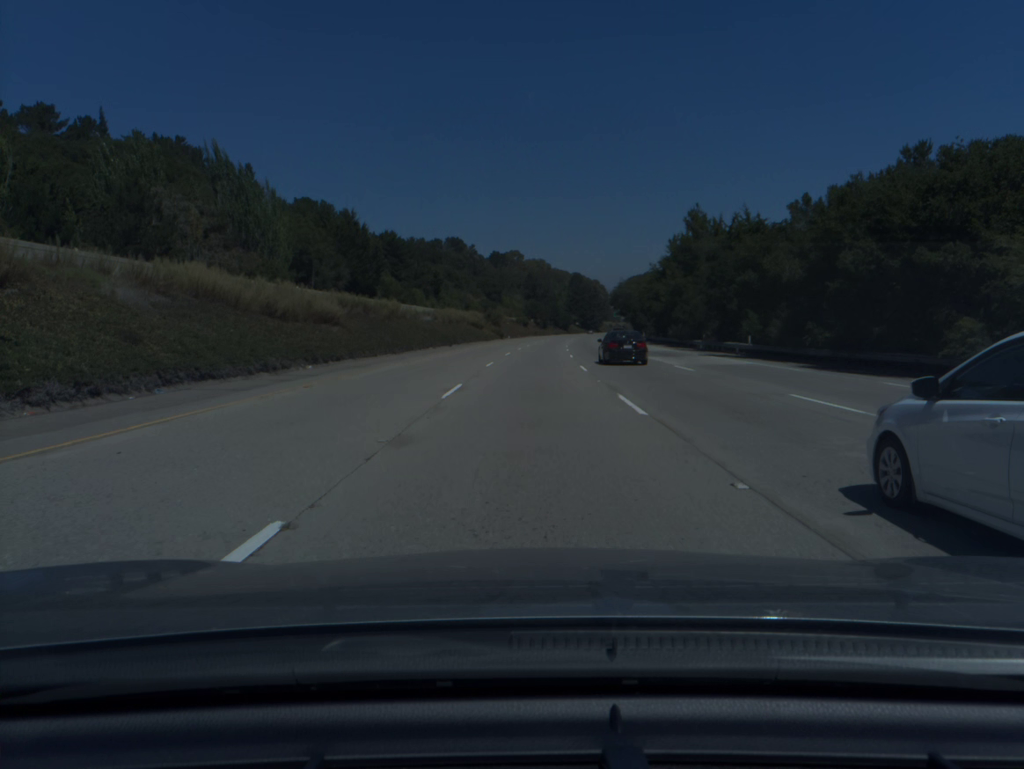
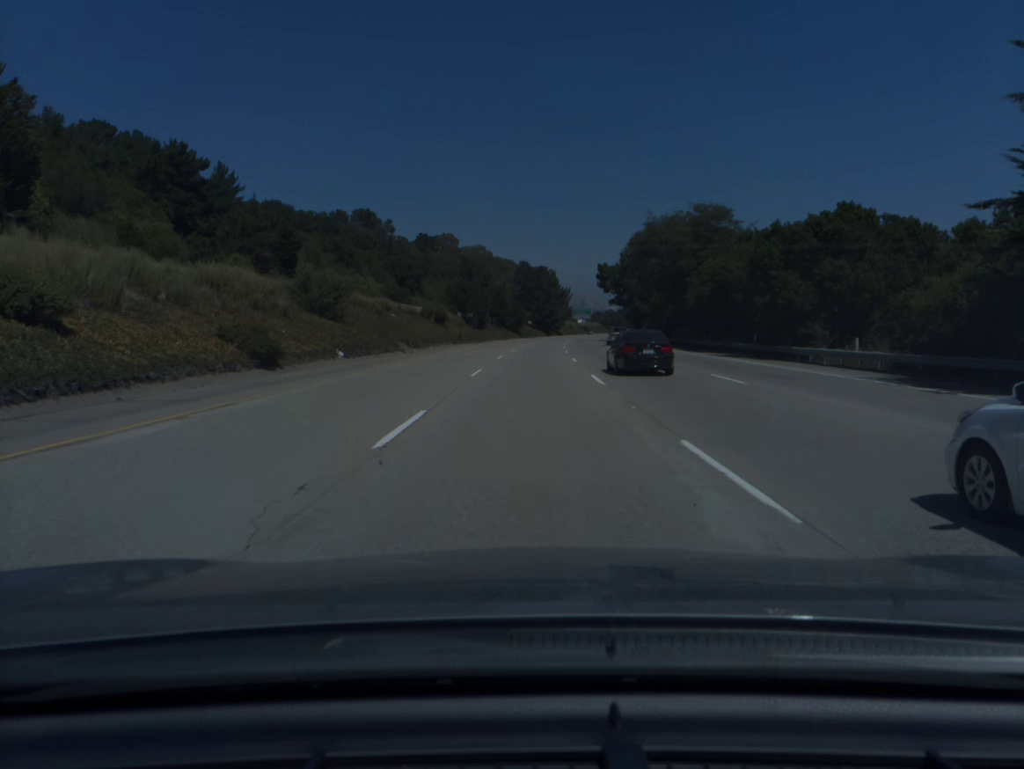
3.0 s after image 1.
(+3.3, +94.5) m; +4°
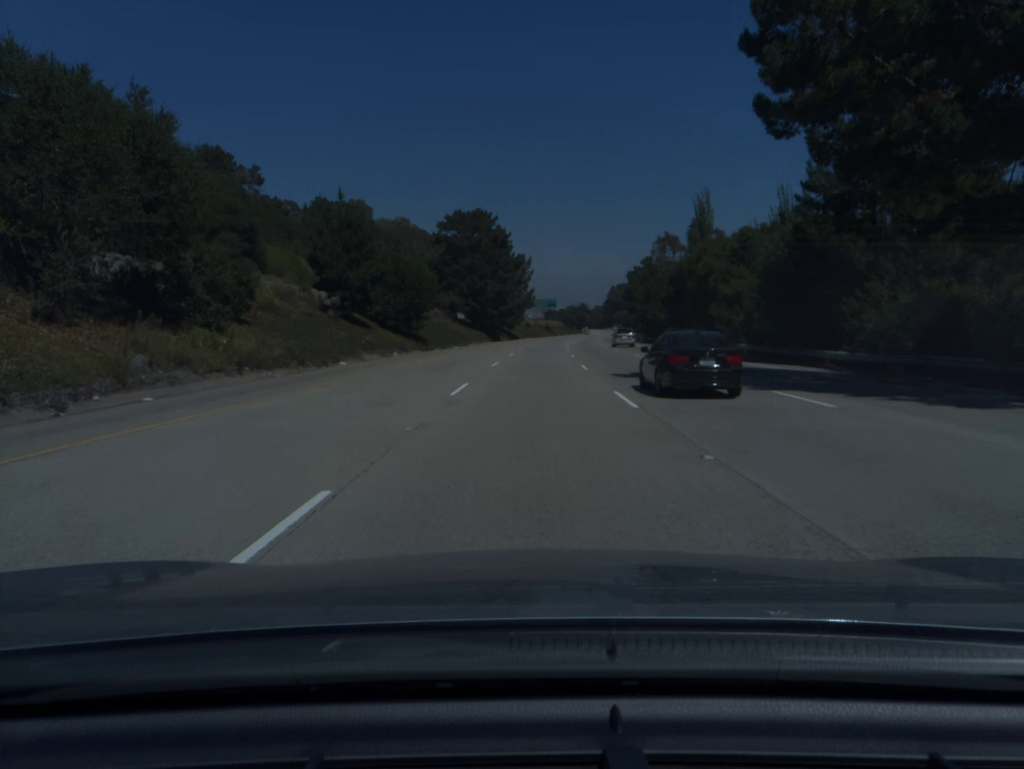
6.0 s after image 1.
(+3.1, +93.8) m; +4°
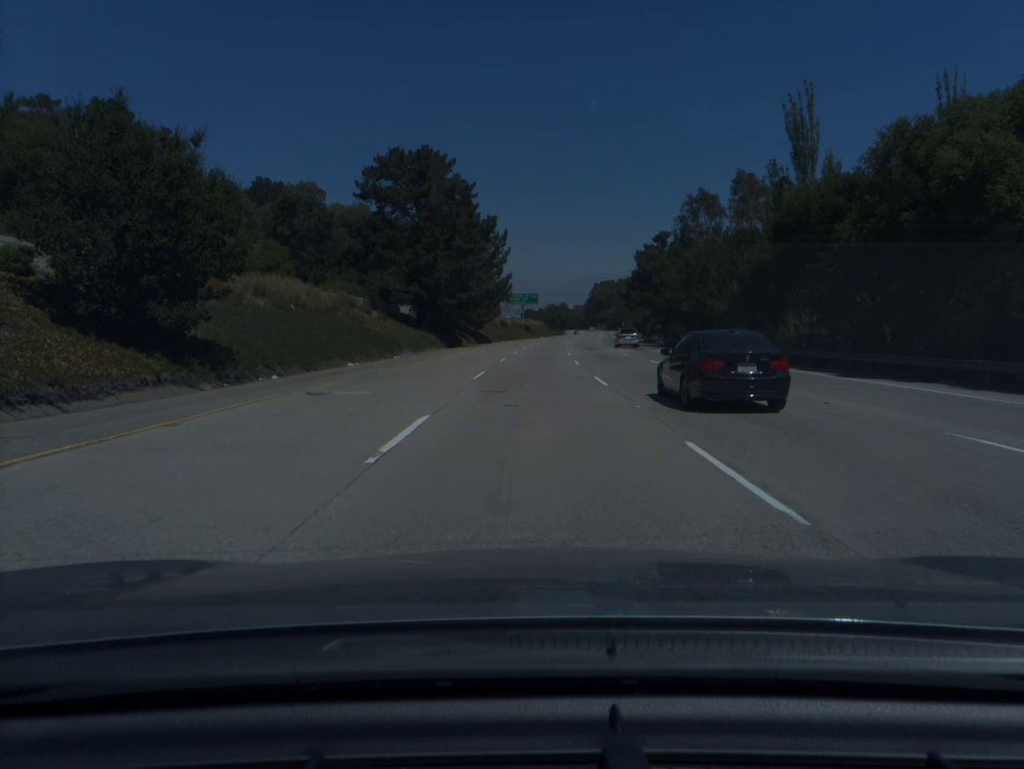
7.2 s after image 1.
(+0.6, +37.8) m; +2°
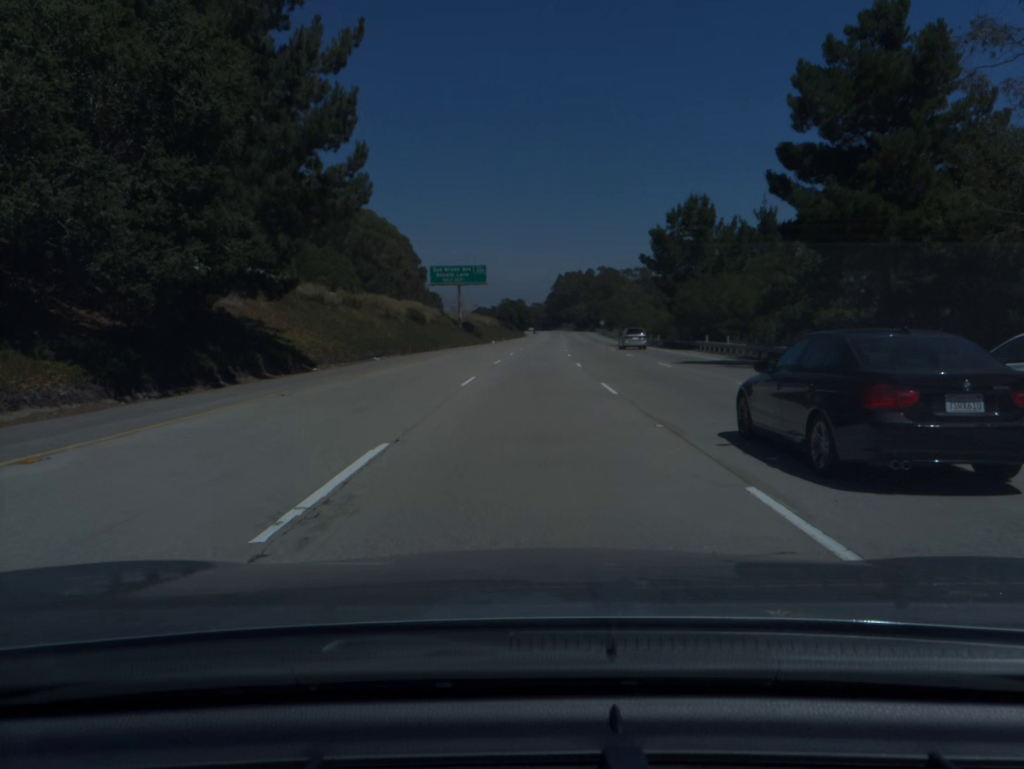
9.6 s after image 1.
(+2.2, +76.0) m; +3°
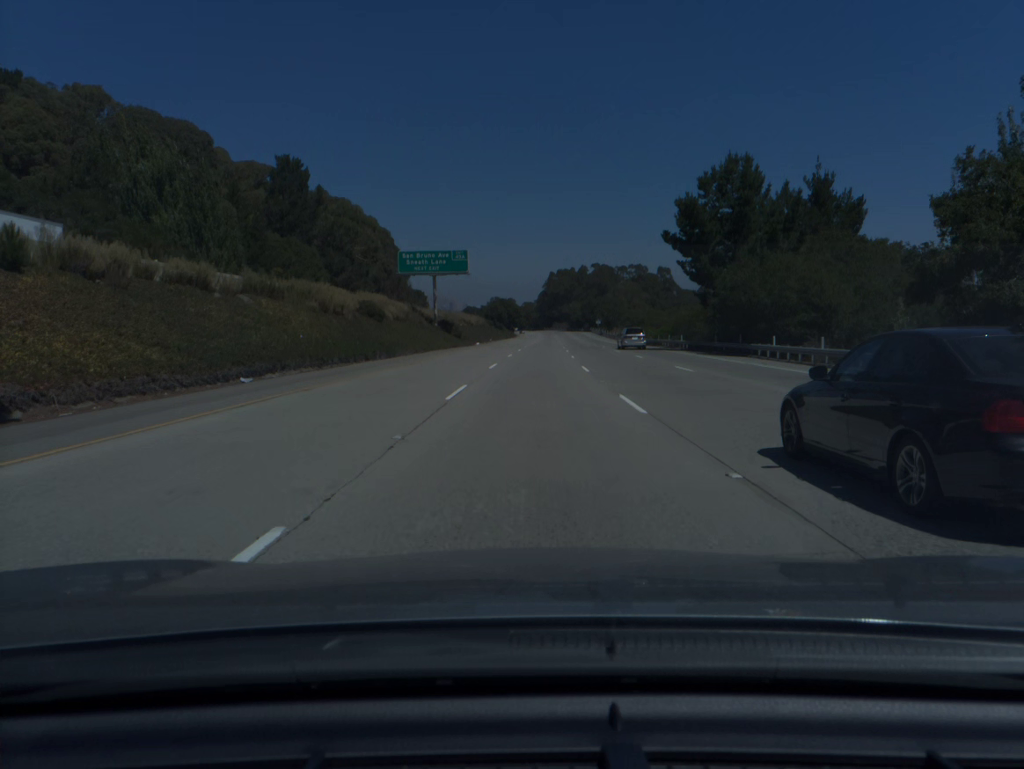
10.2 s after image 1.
(+0.1, +19.0) m; +1°
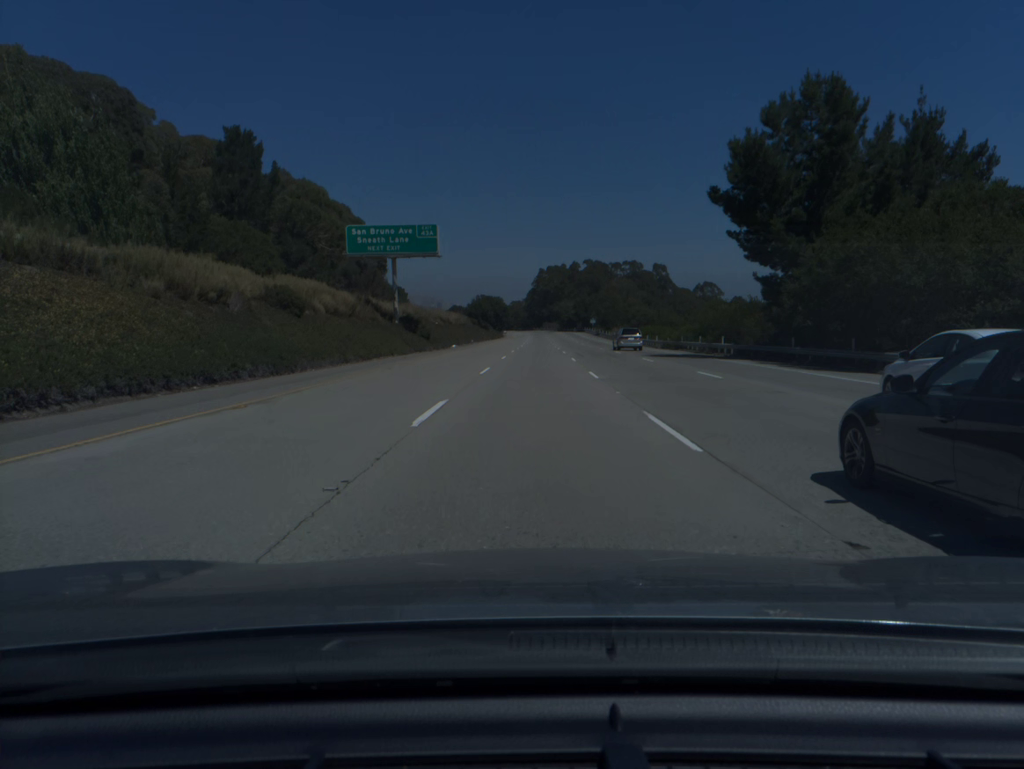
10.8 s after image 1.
(+0.1, +19.0) m; +1°
